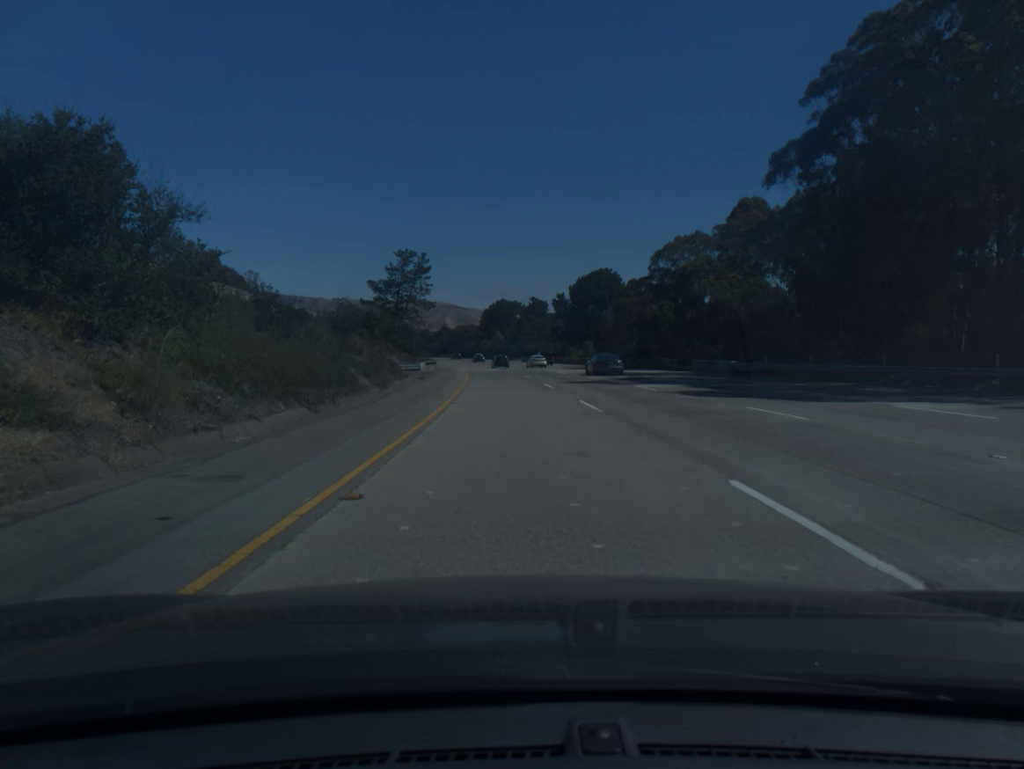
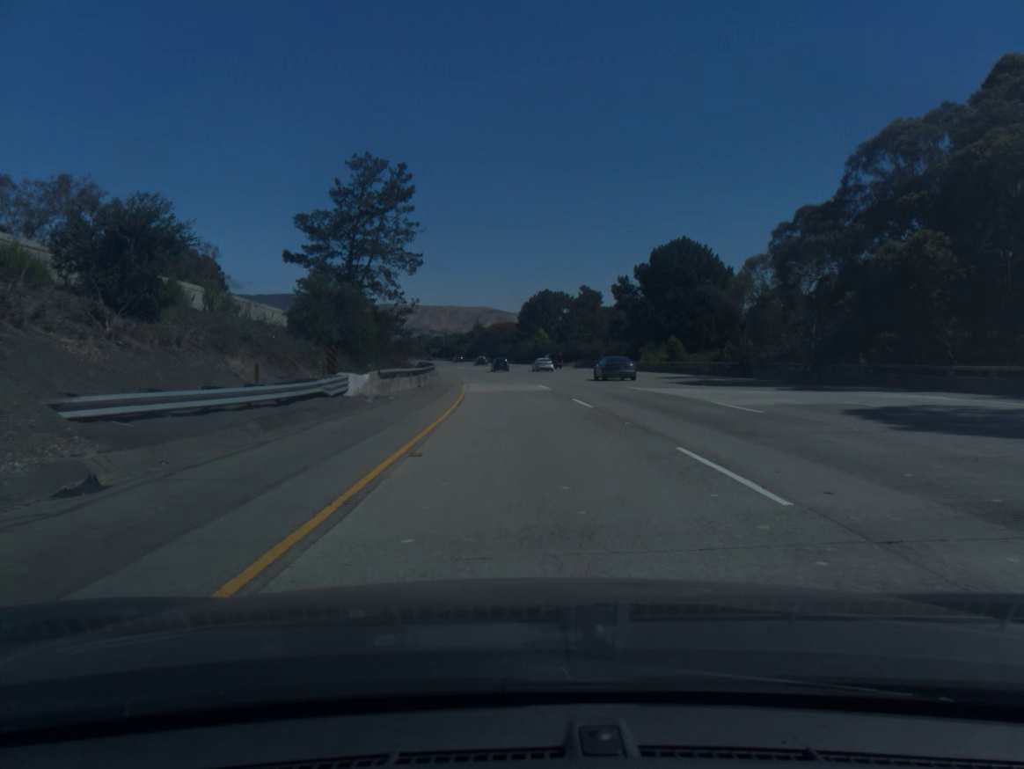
(-1.1, +40.3) m; -3°
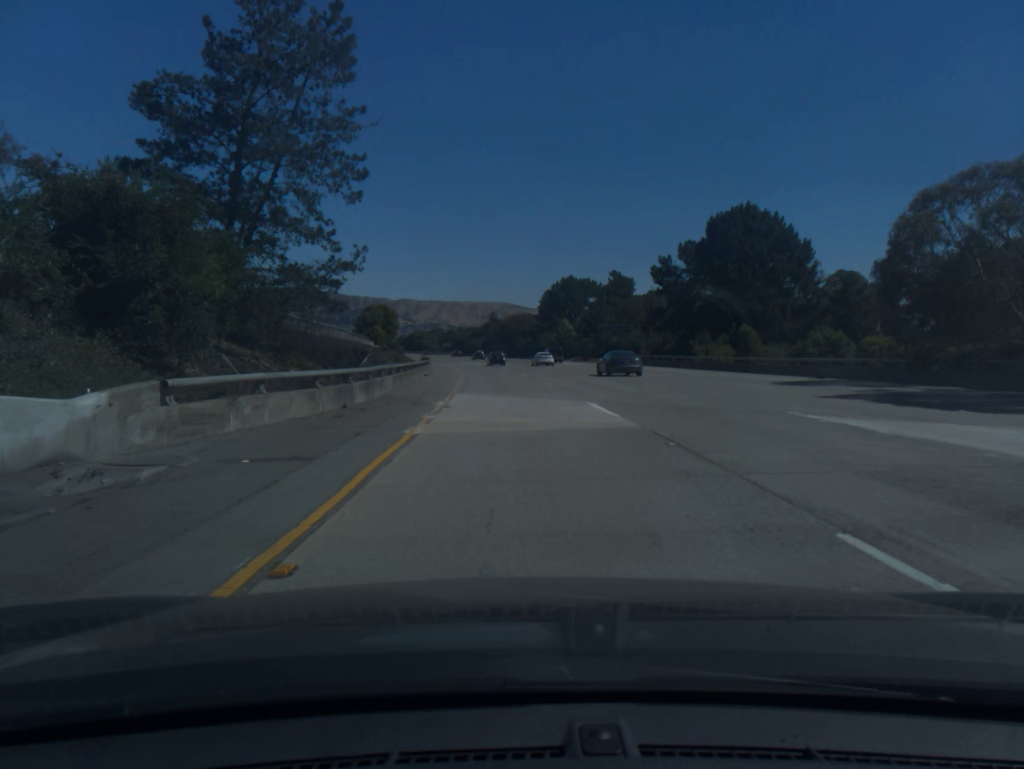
(-0.2, +20.2) m; -1°
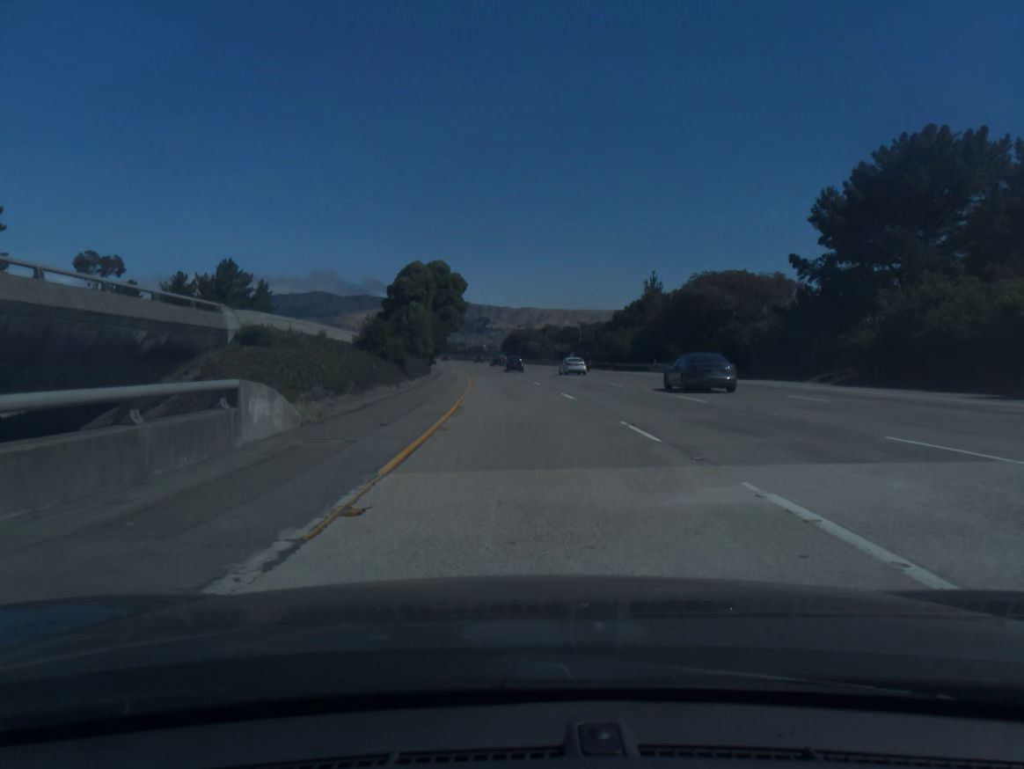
(-7.6, +100.2) m; -9°
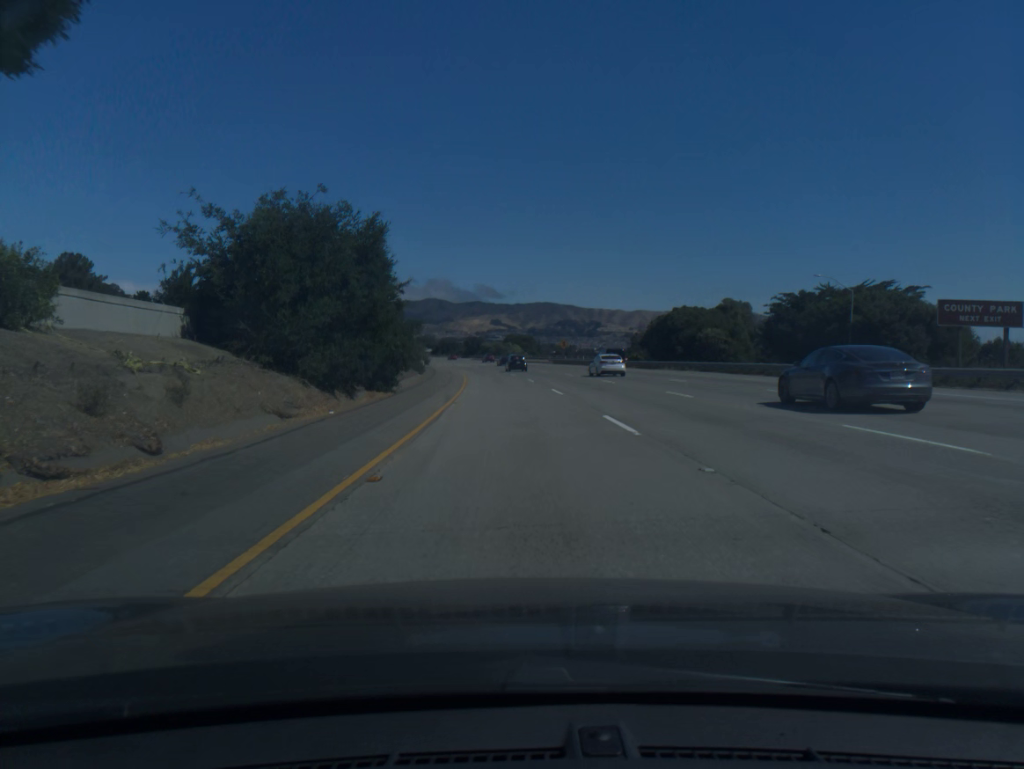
(-6.4, +100.4) m; -8°
